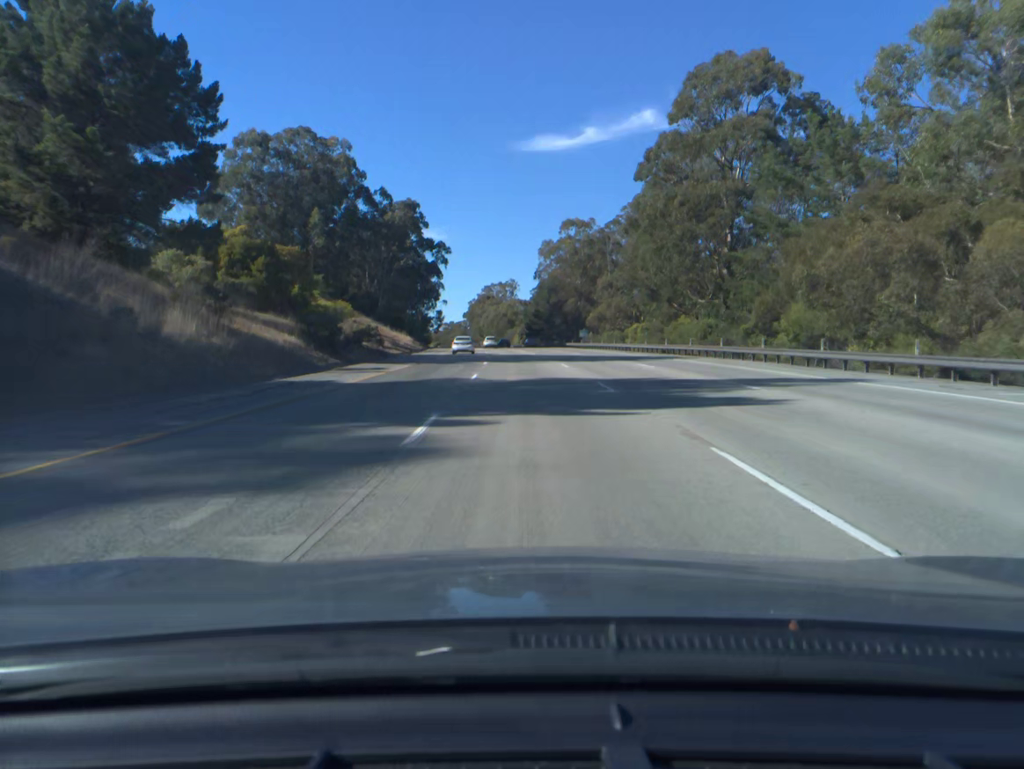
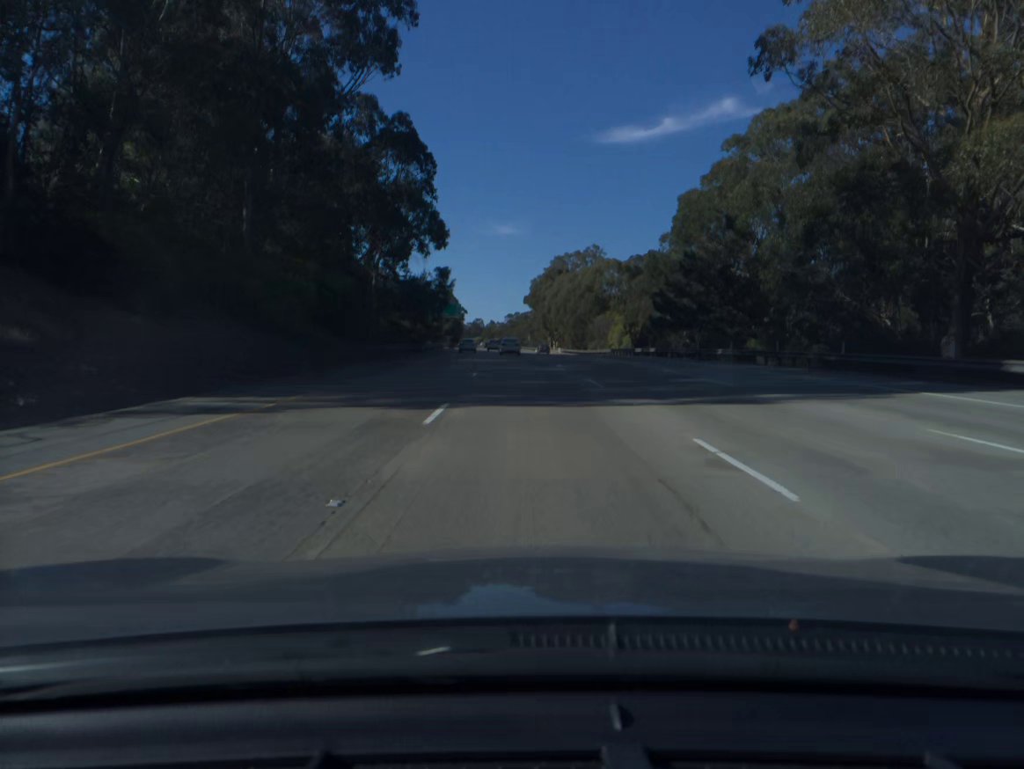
(-4.4, +99.9) m; -5°
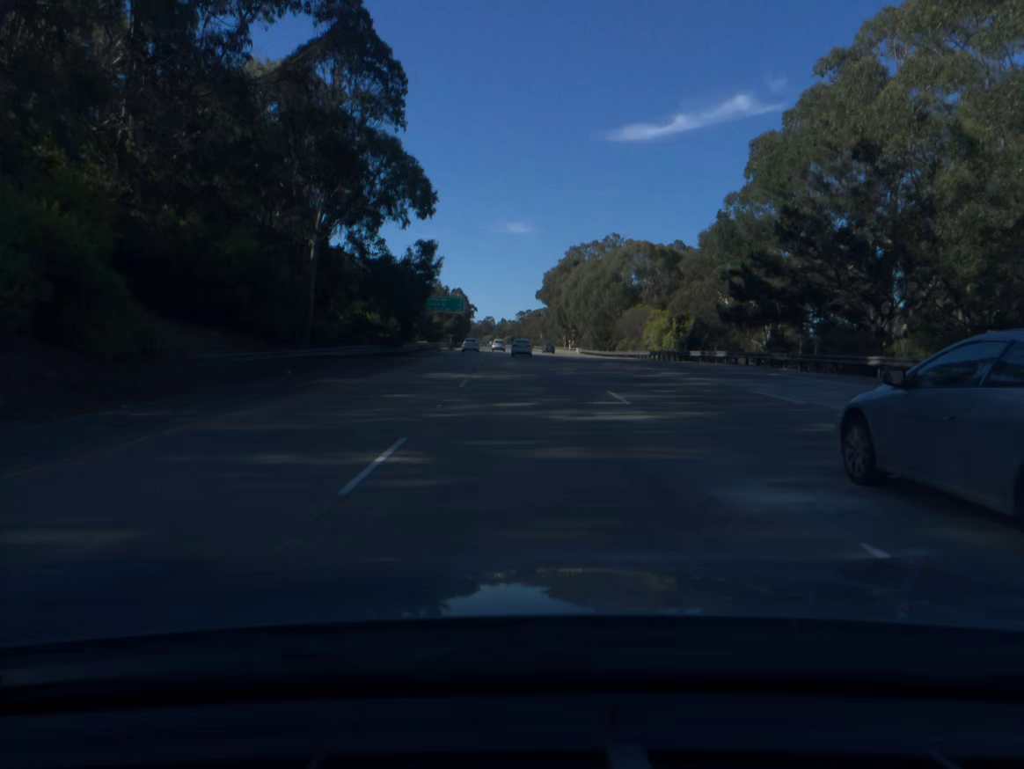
(-0.1, +20.0) m; -1°
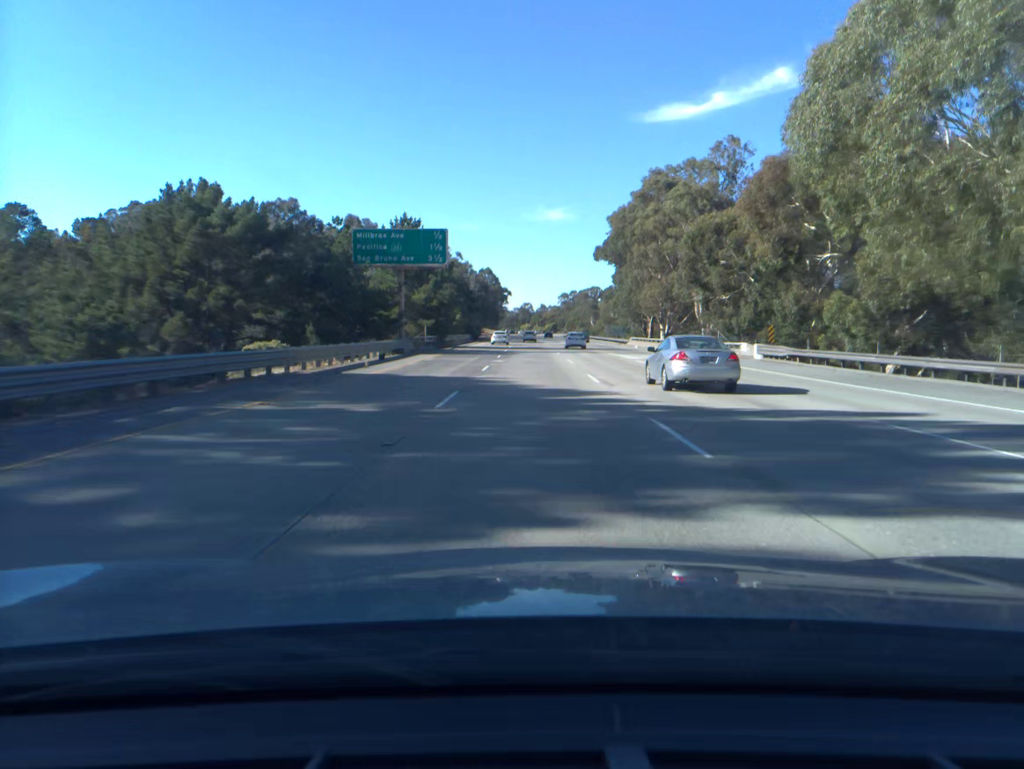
(-2.5, +80.0) m; -3°
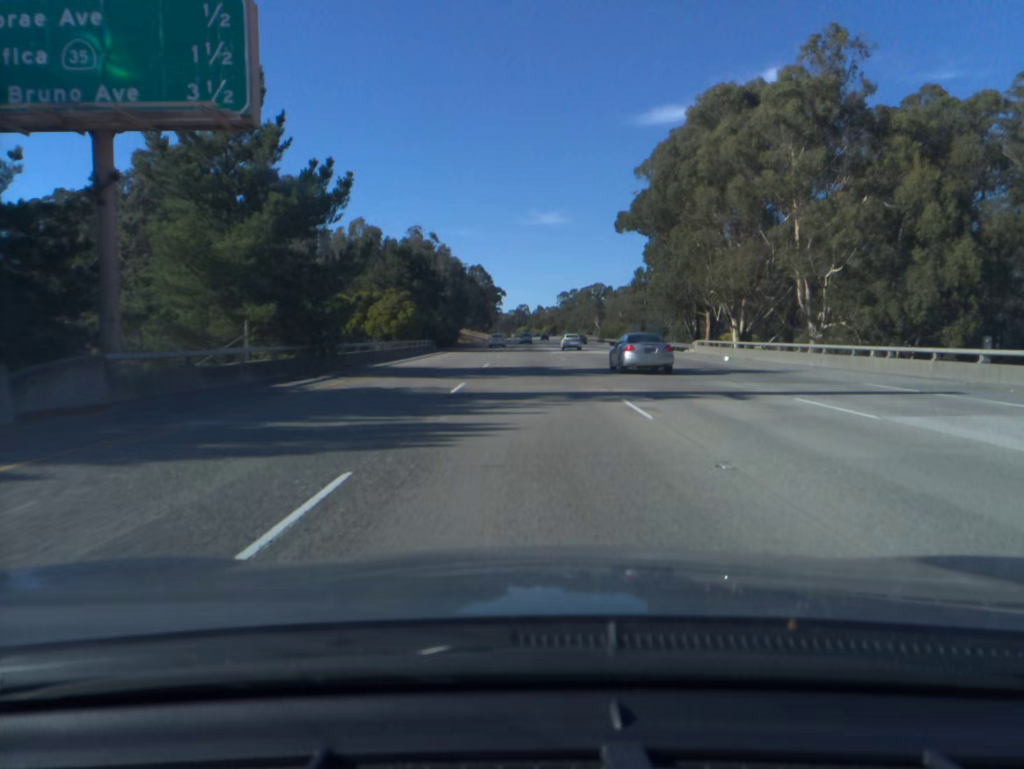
(+0.1, +40.0) m; 0°
